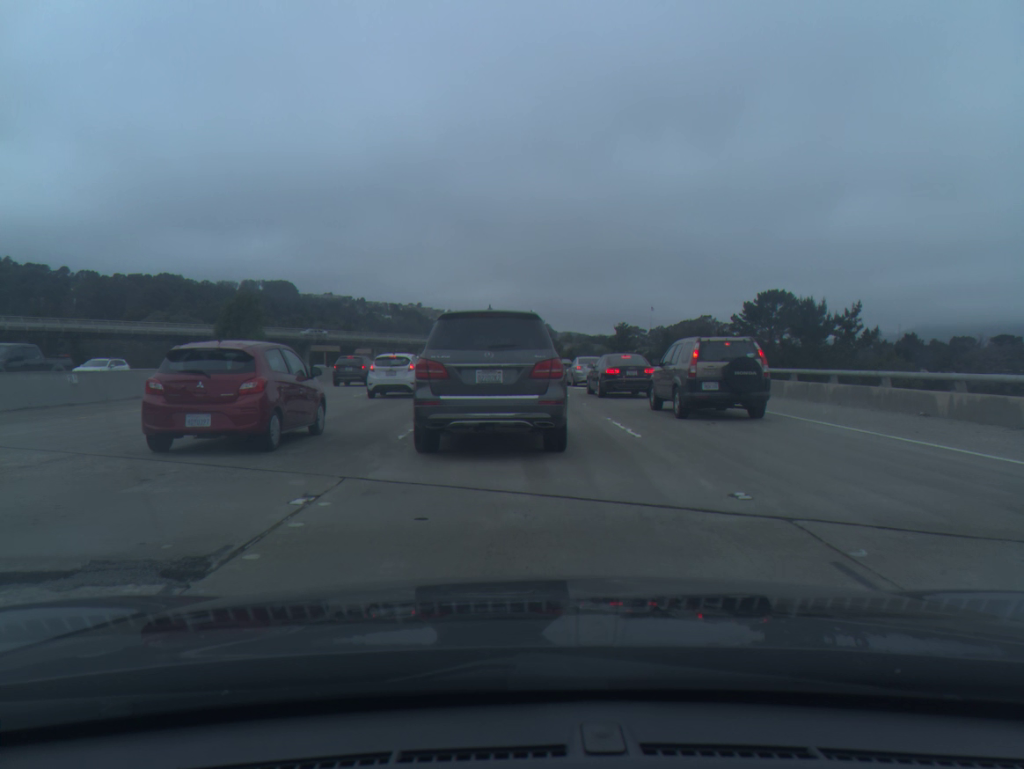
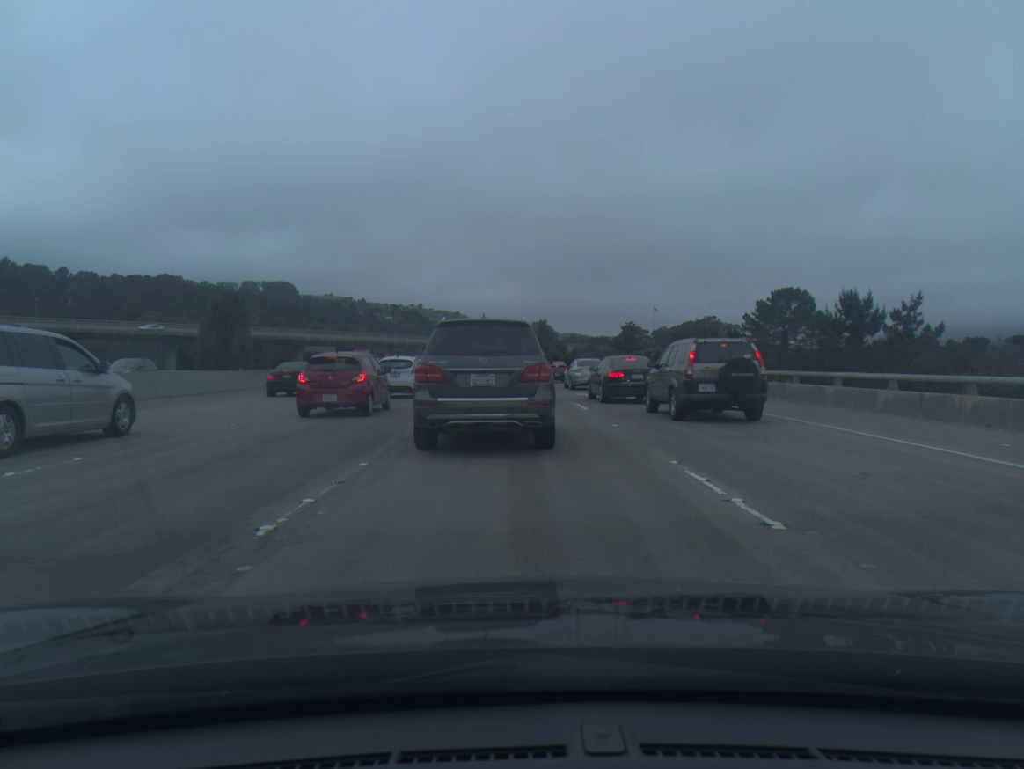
(0.0, +6.6) m; +1°
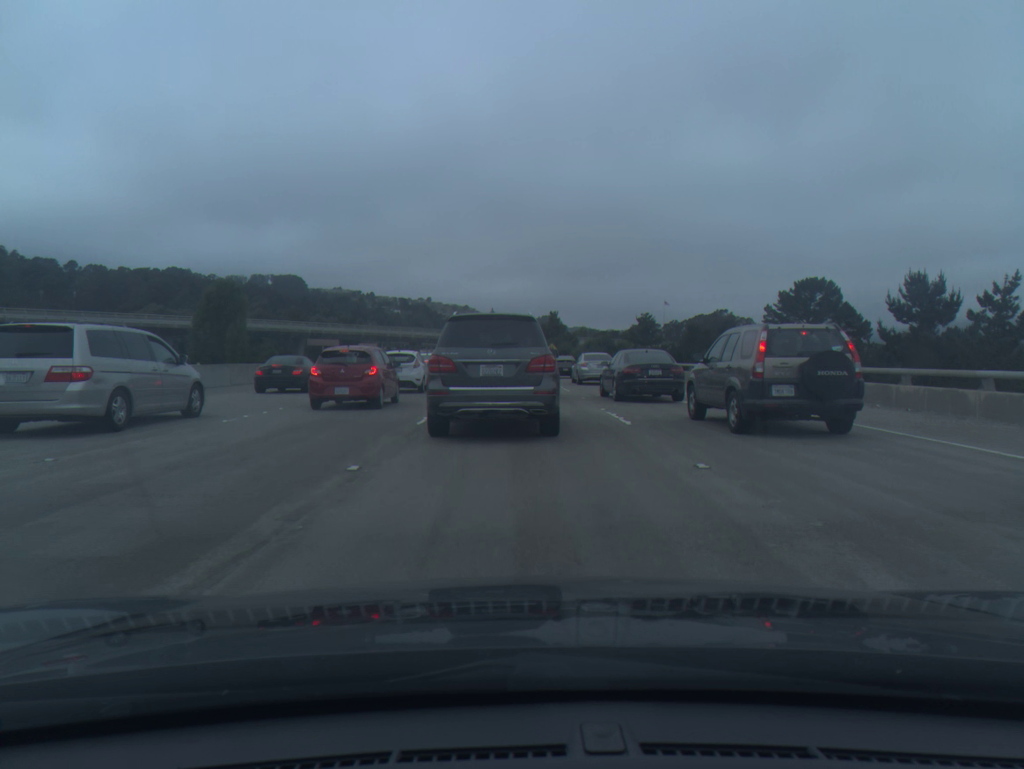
(-0.1, +6.3) m; -2°
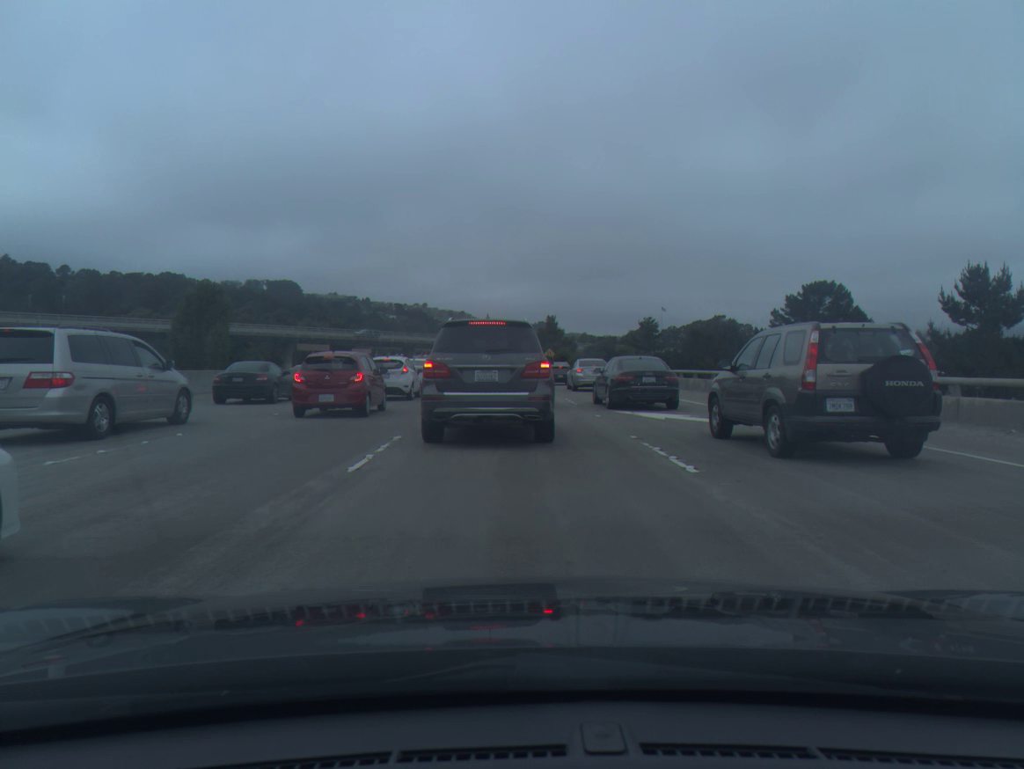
(0.0, +5.3) m; 0°
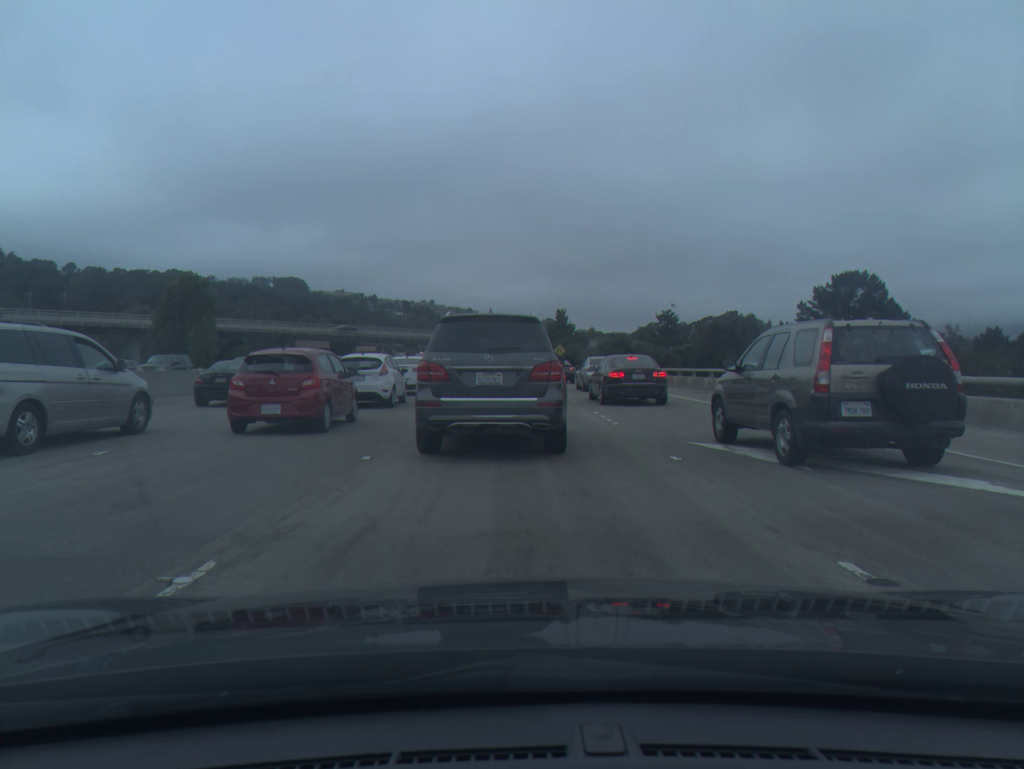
(-0.1, +8.1) m; -1°
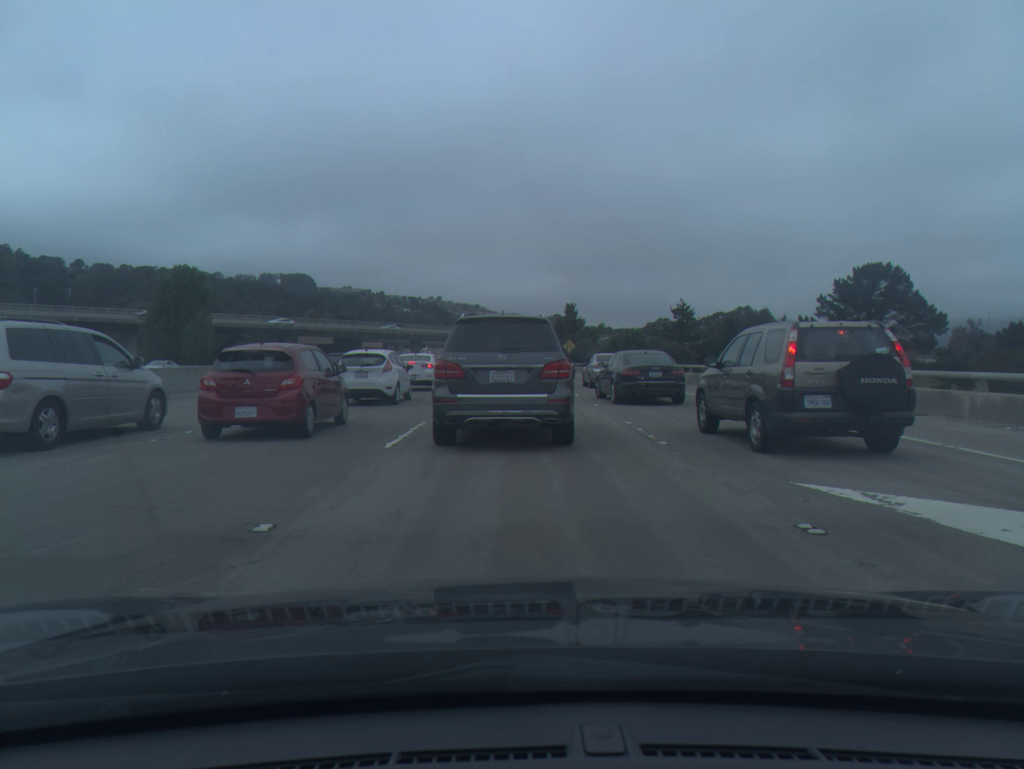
(0.0, +4.2) m; 0°
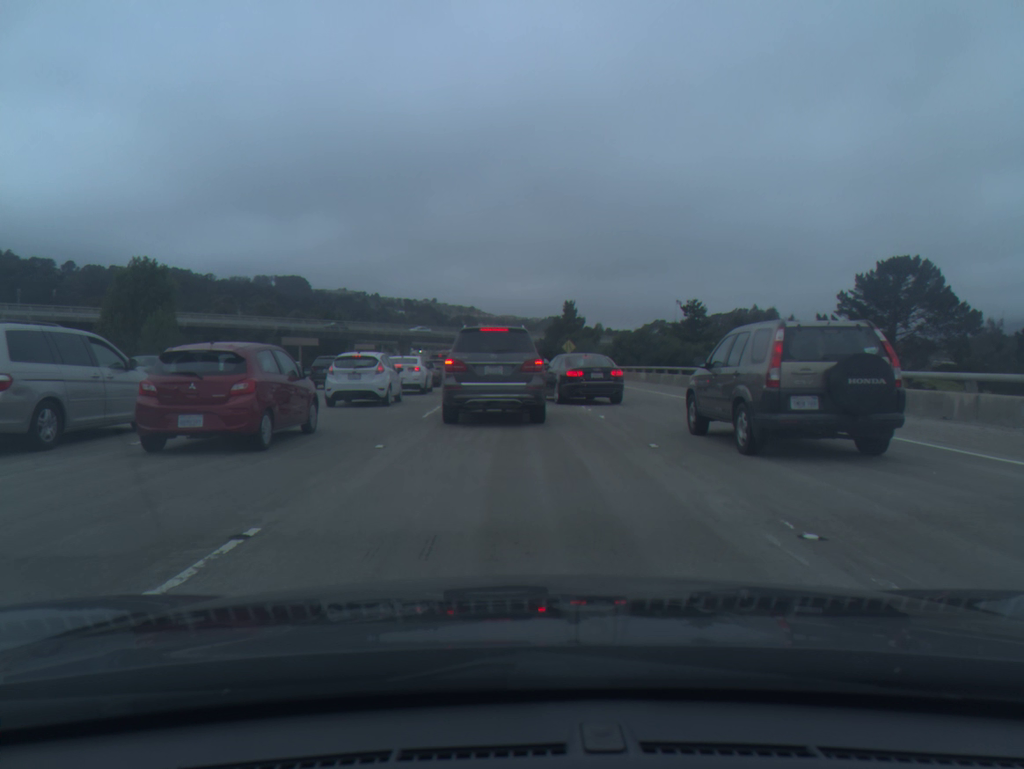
(+0.1, +9.2) m; +1°
